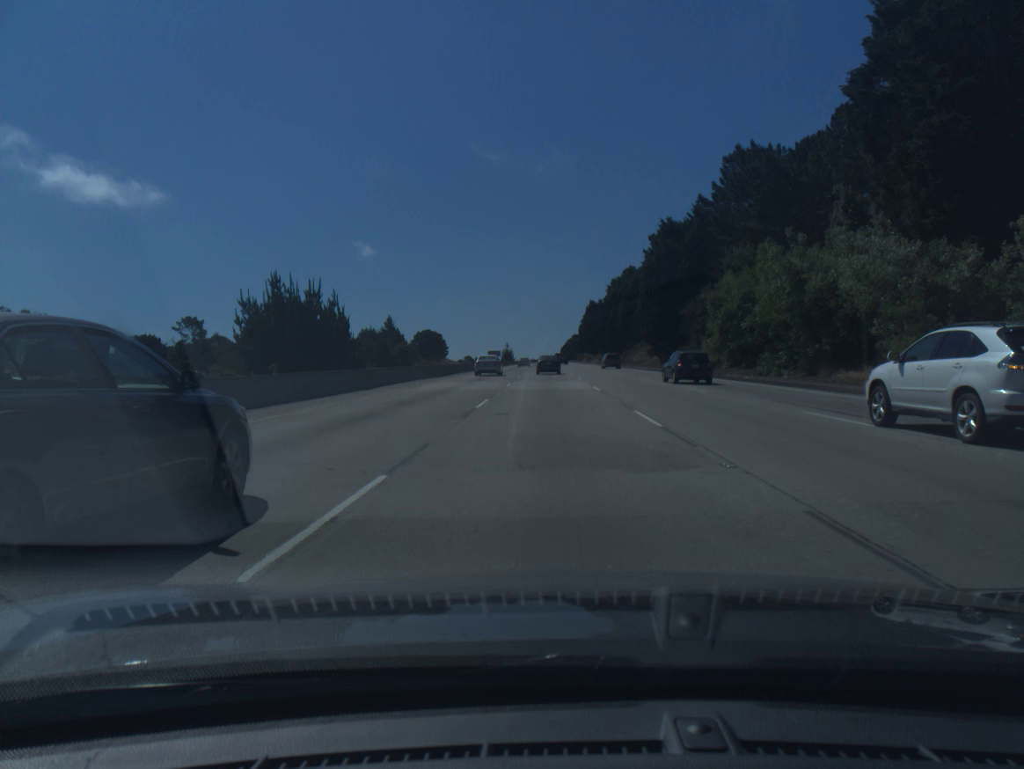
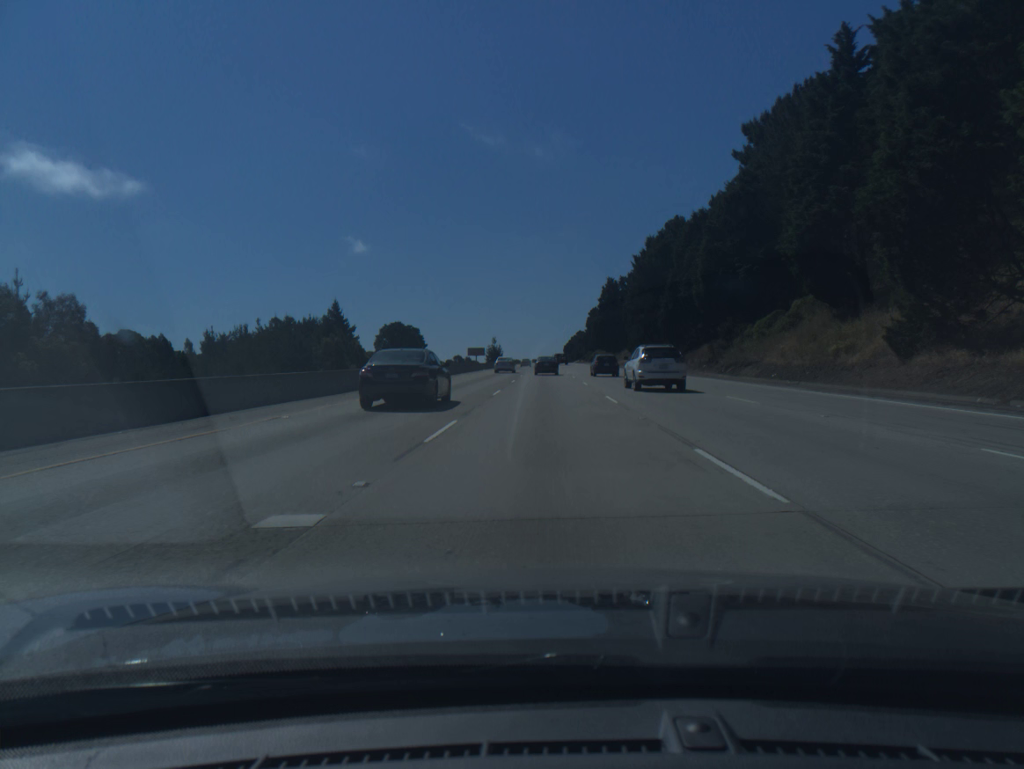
(0.0, +80.5) m; 0°
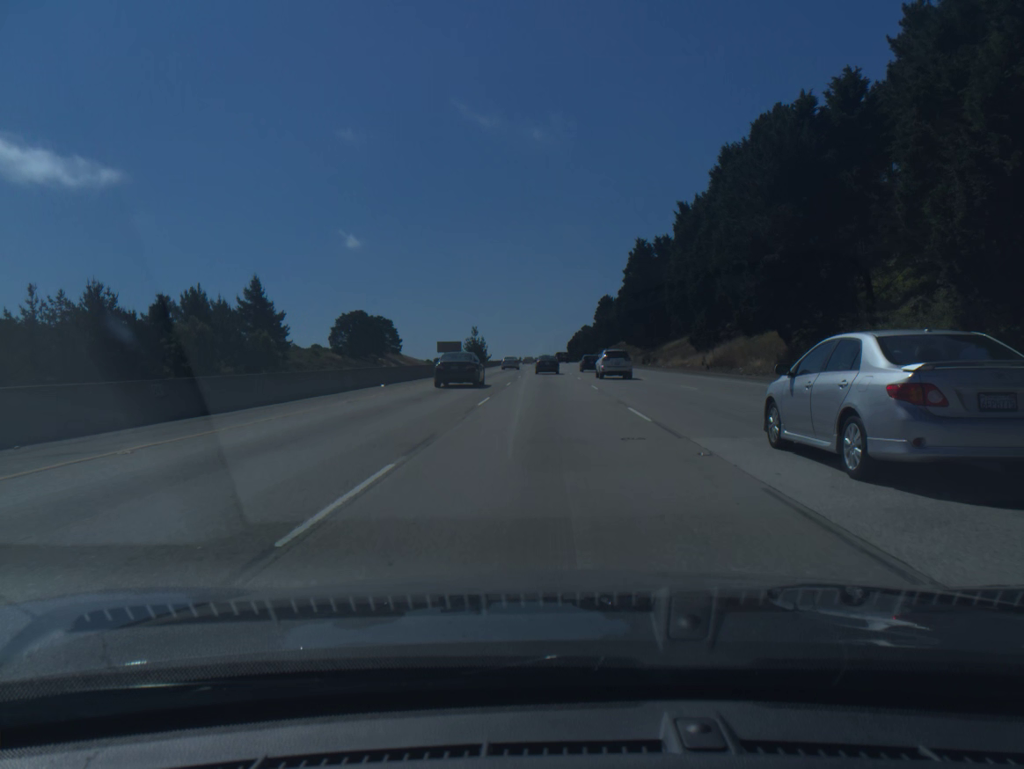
(0.0, +64.8) m; 0°
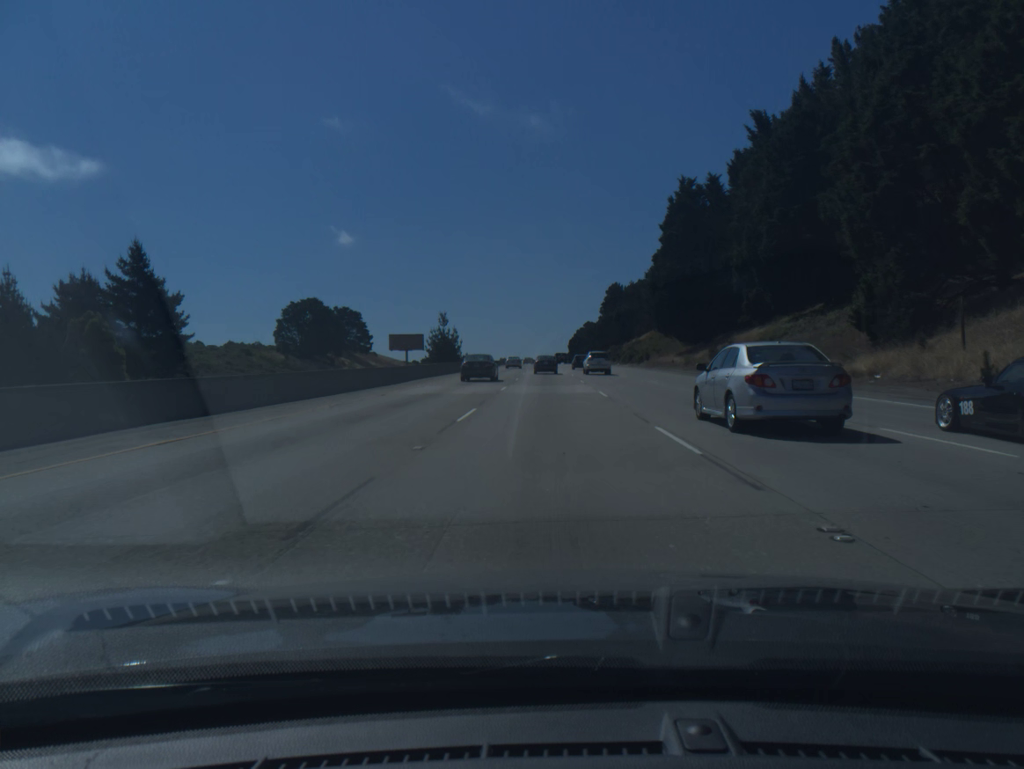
(0.0, +48.7) m; 0°
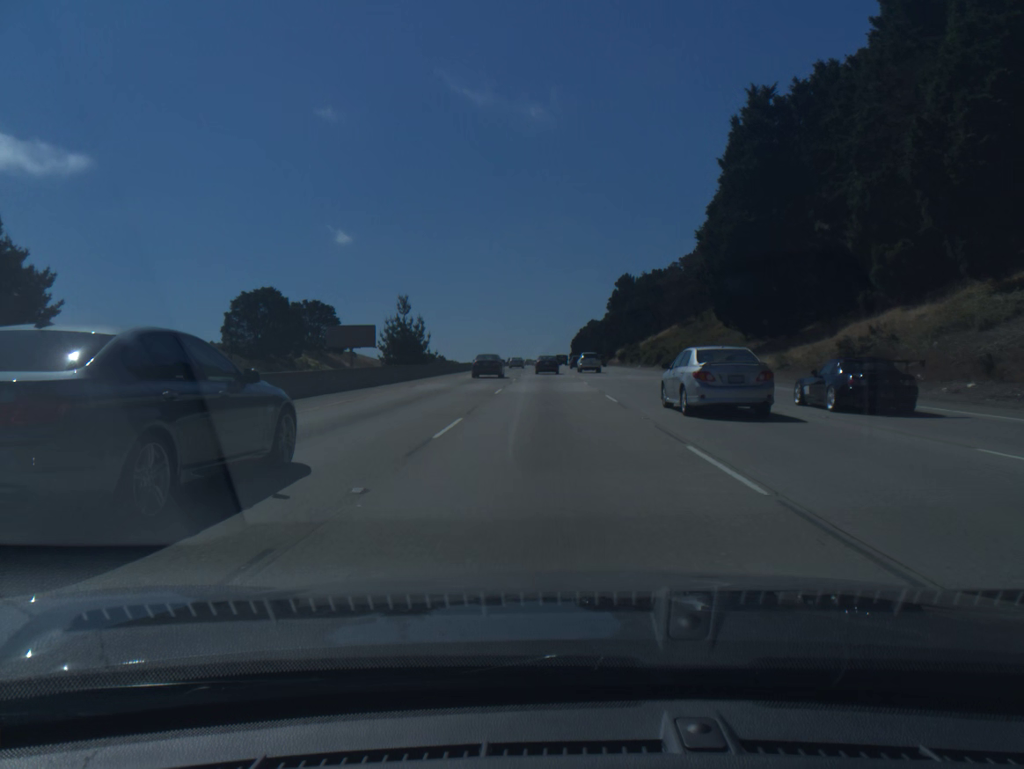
(0.0, +32.5) m; 0°
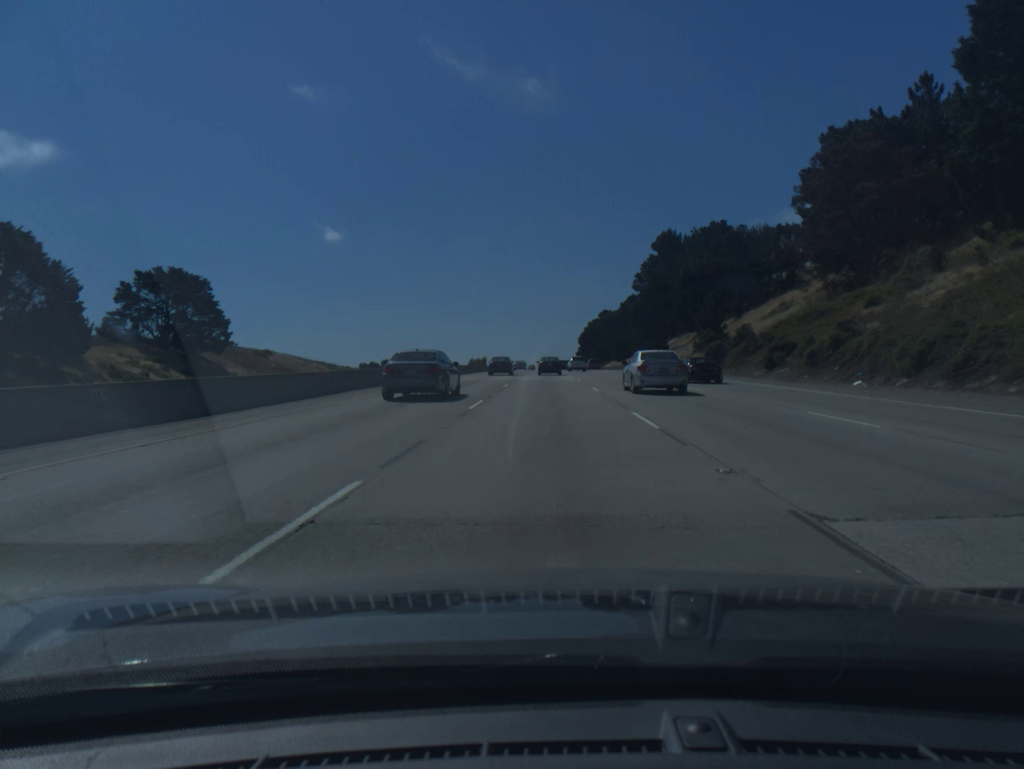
(0.0, +81.2) m; 0°
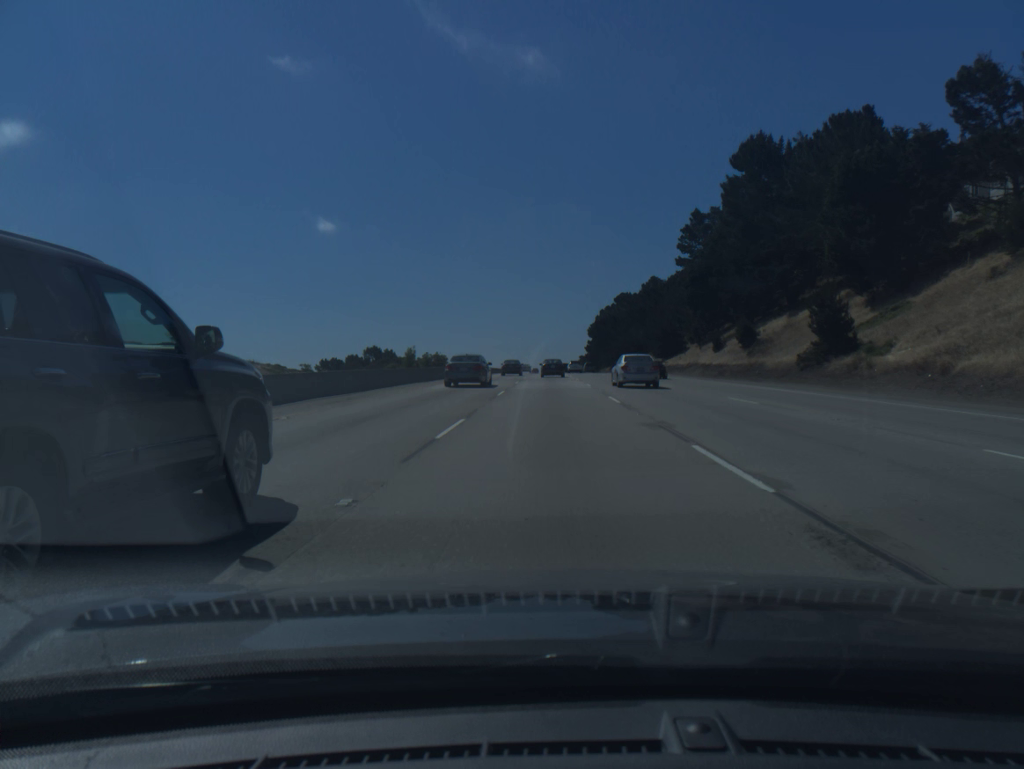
(0.0, +64.9) m; 0°
